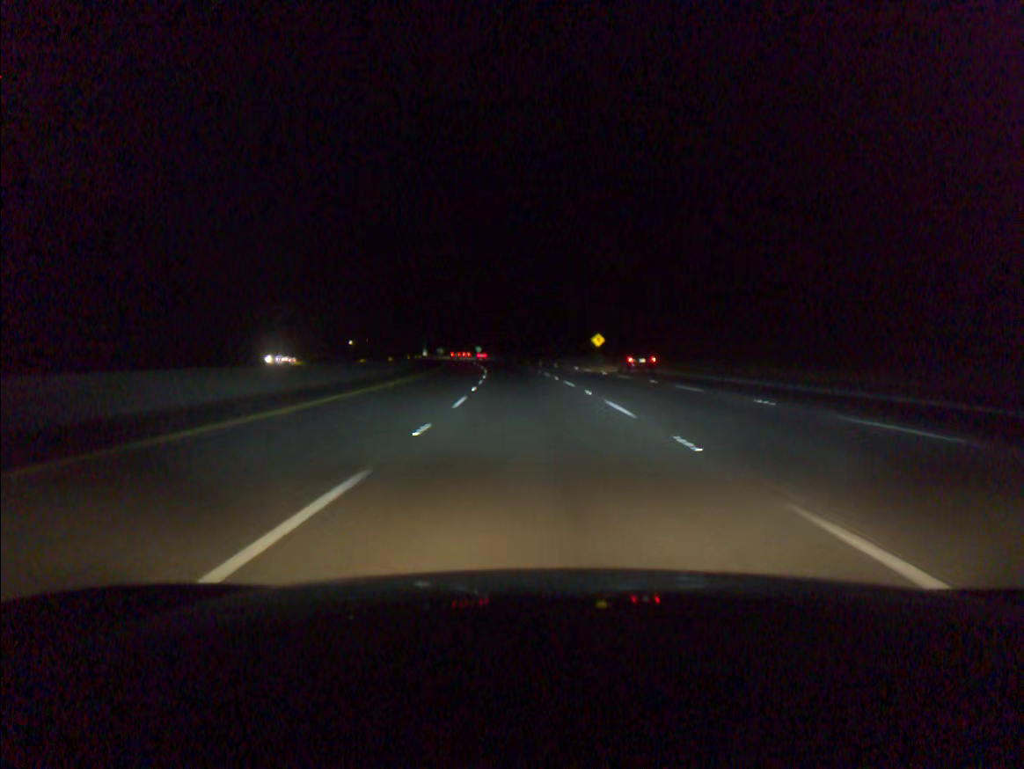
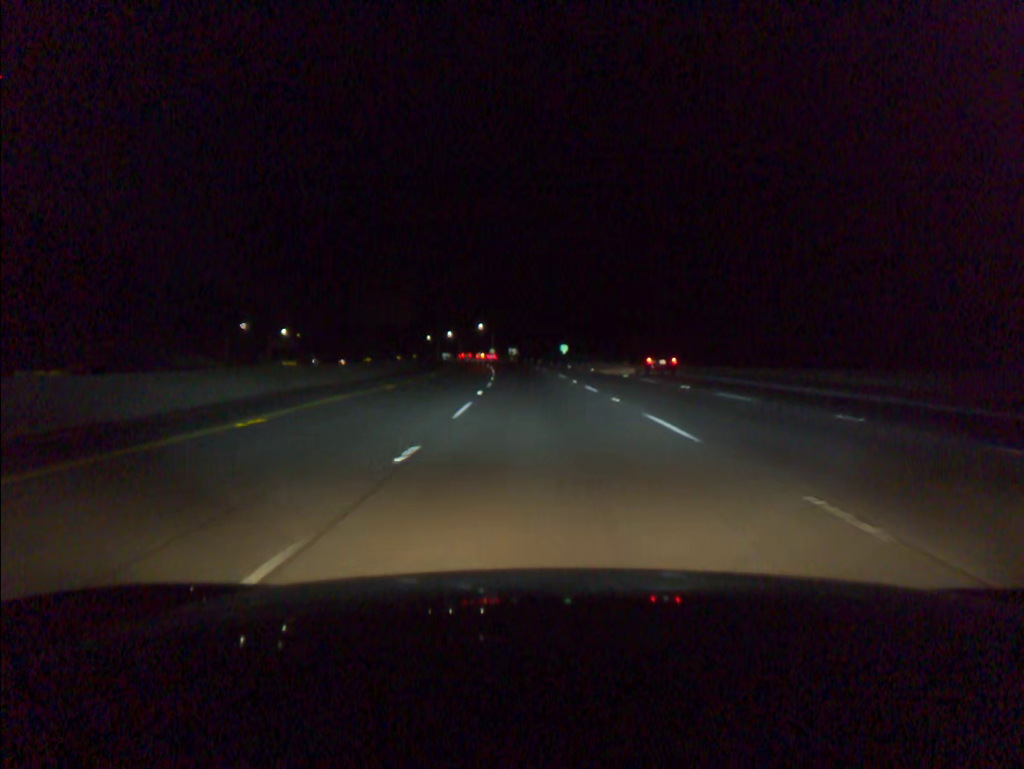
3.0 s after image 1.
(-5.8, +90.9) m; -7°
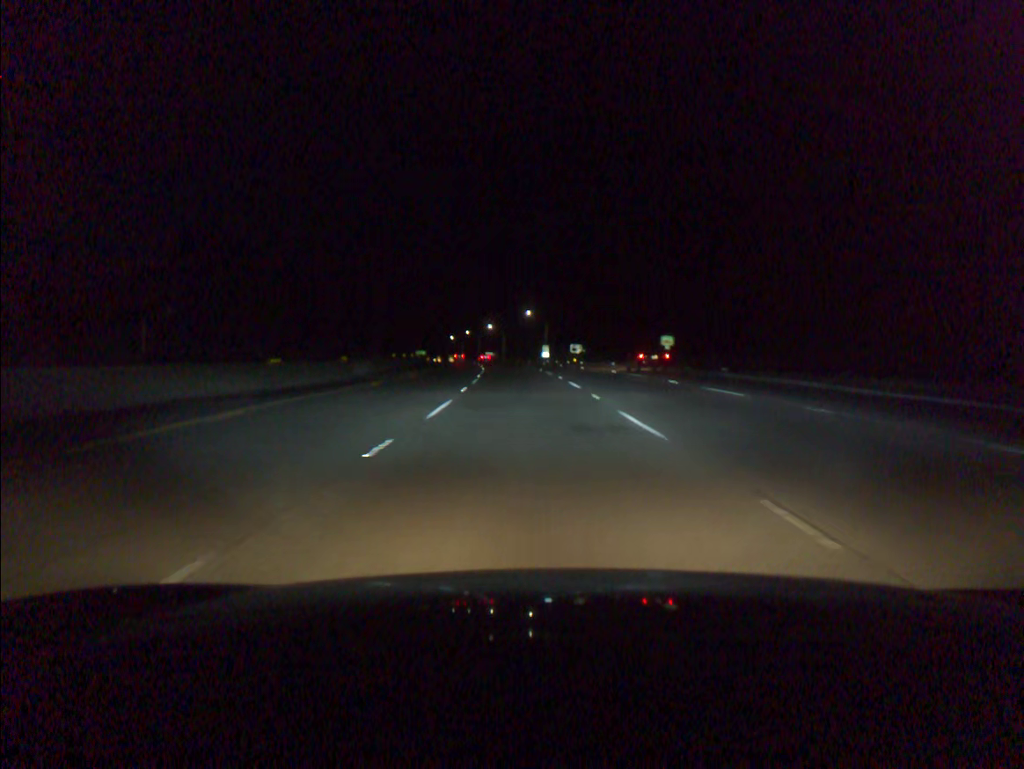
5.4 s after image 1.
(-2.7, +72.9) m; -5°
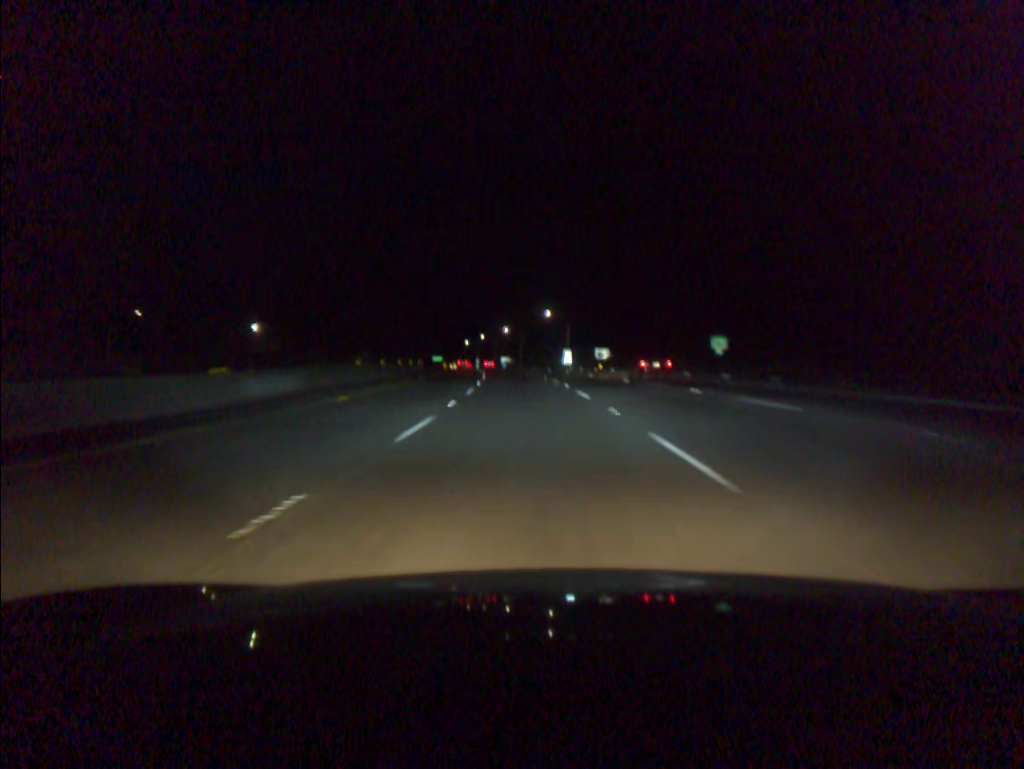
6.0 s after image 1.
(-0.2, +18.2) m; -2°
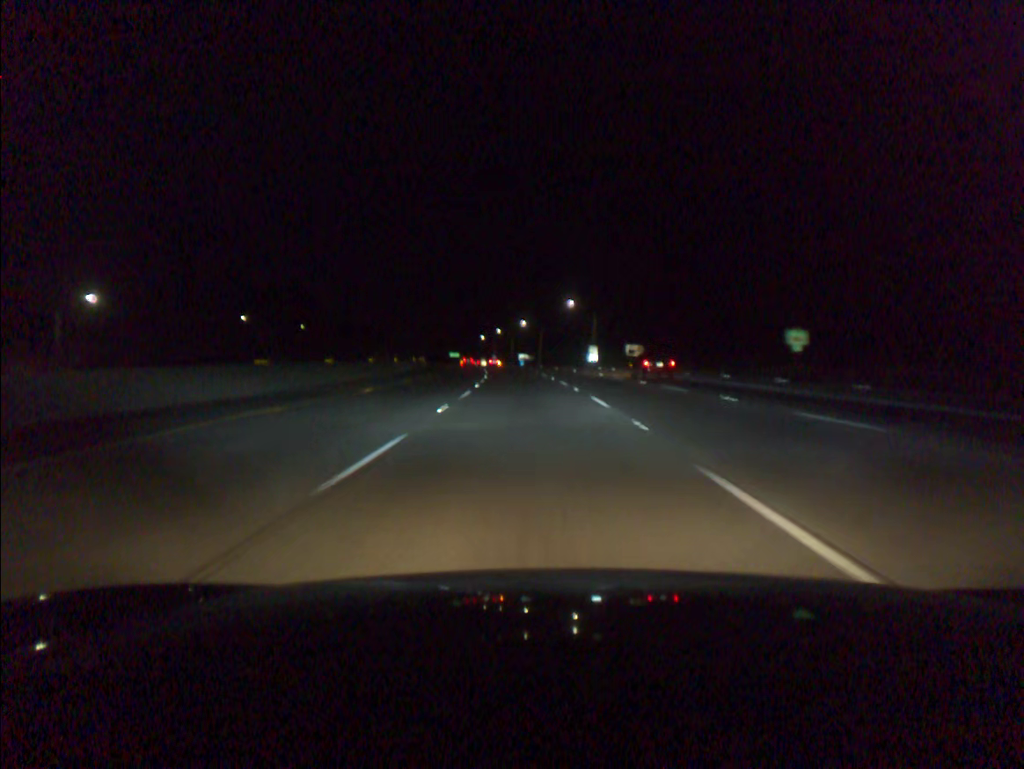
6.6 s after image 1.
(-0.2, +18.3) m; -1°
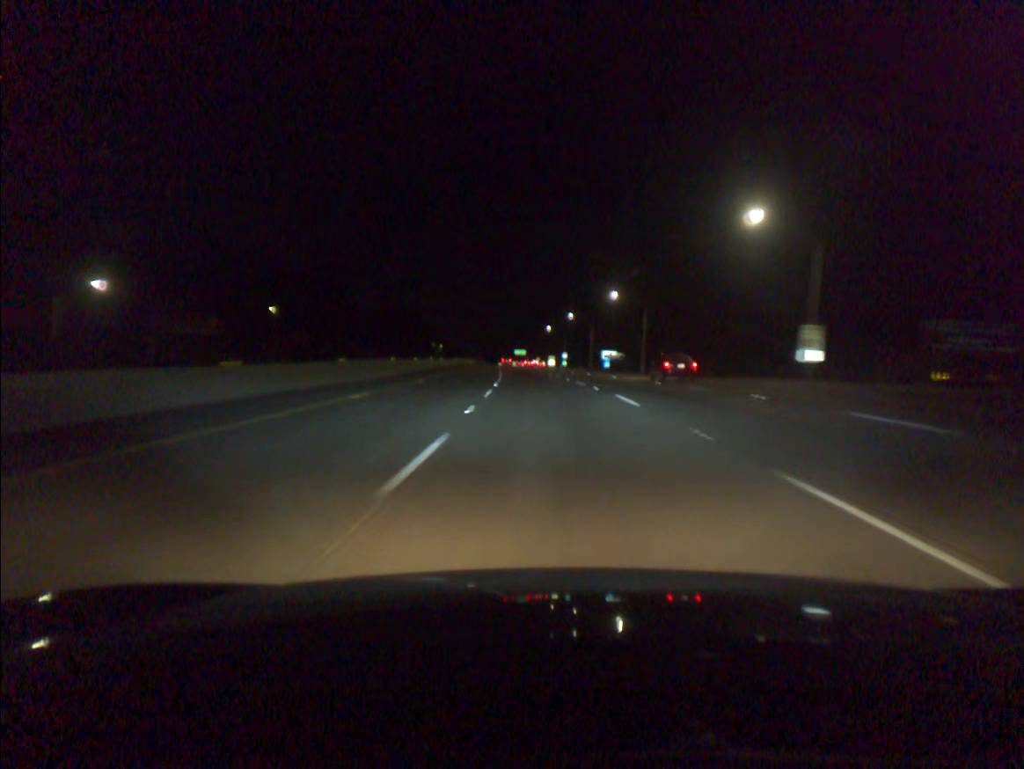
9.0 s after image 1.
(-3.6, +73.0) m; -5°
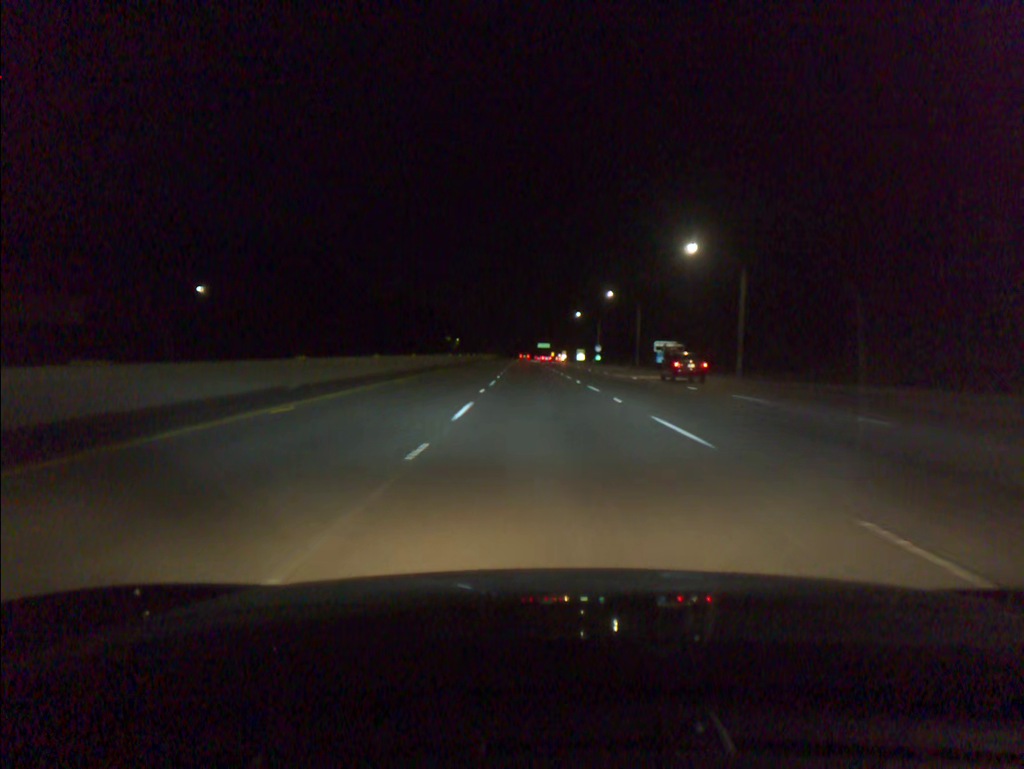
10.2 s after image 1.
(-0.5, +36.6) m; -2°
